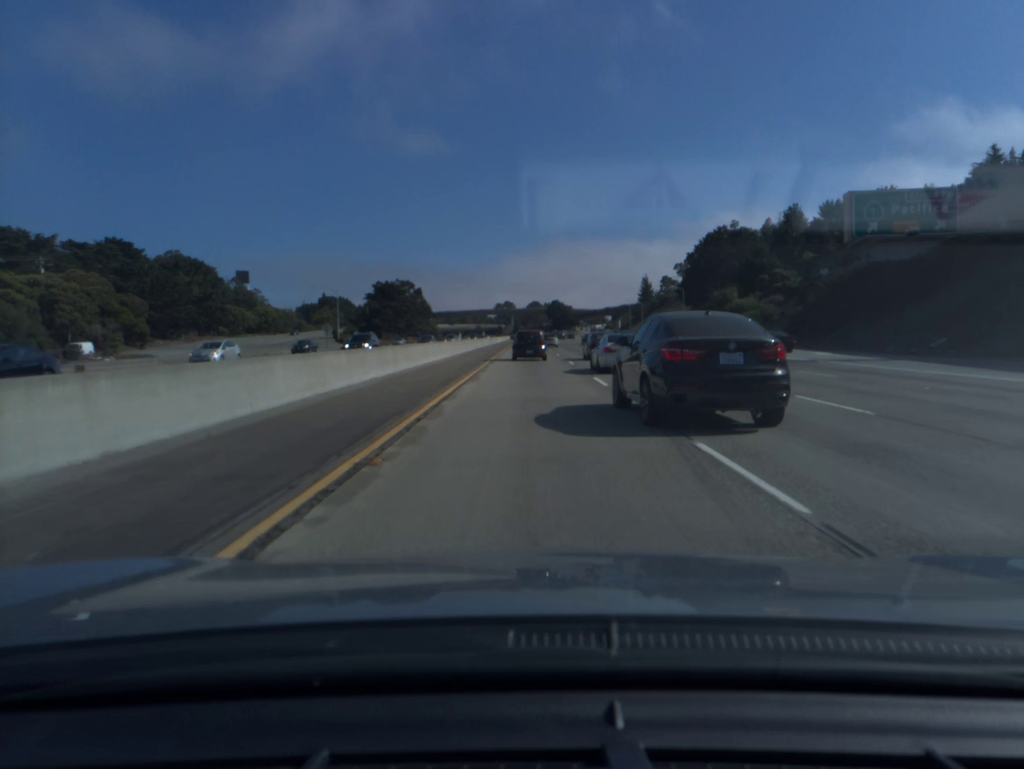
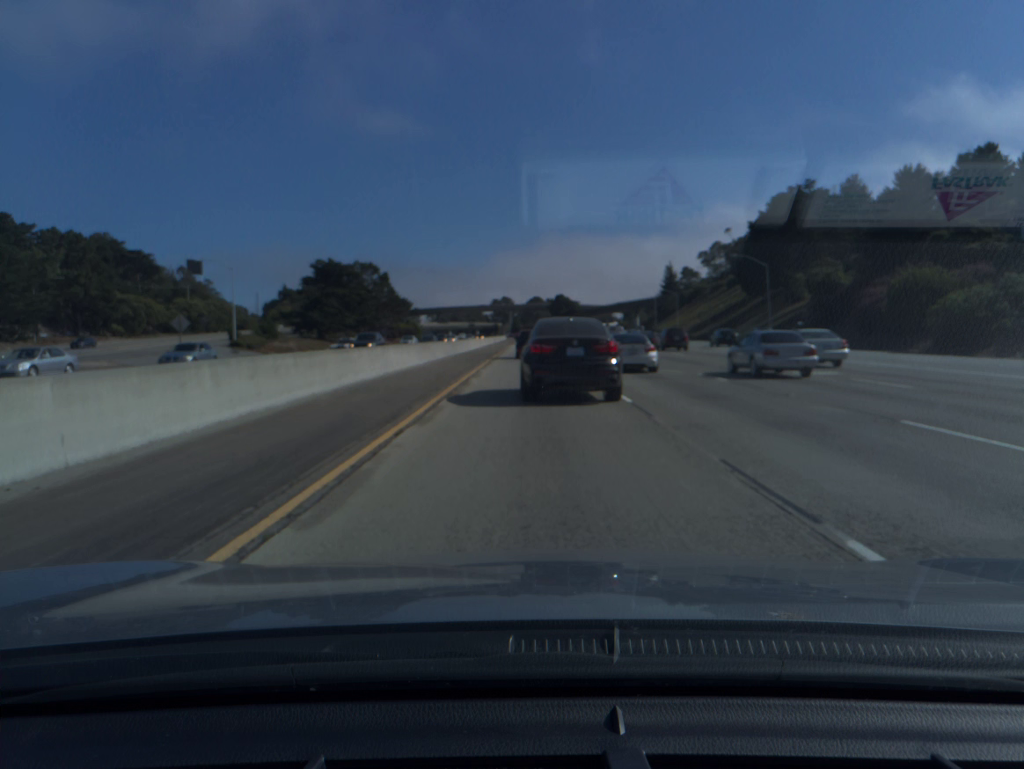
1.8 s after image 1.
(0.0, +48.5) m; 0°
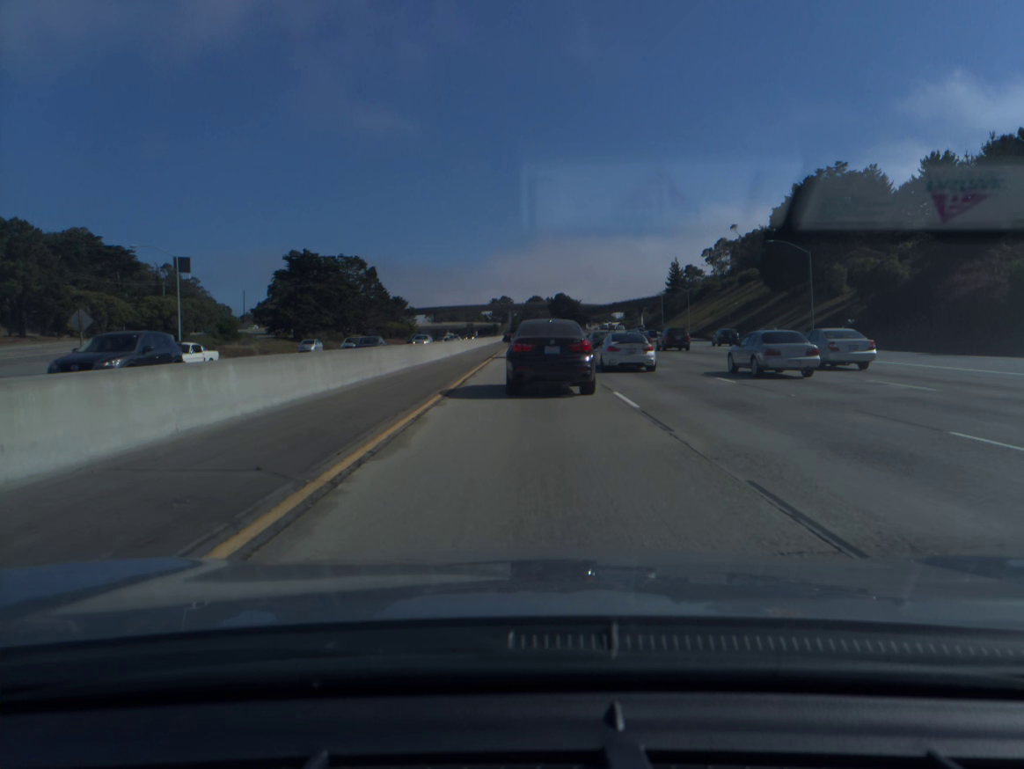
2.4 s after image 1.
(0.0, +16.1) m; 0°
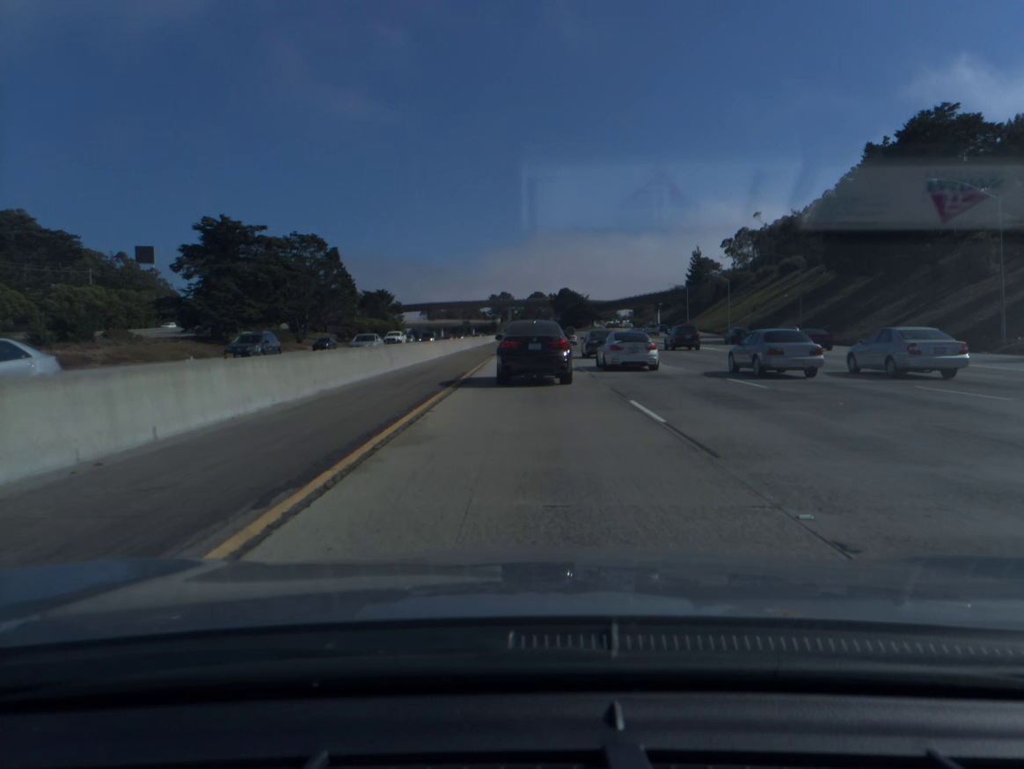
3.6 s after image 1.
(0.0, +31.9) m; 0°
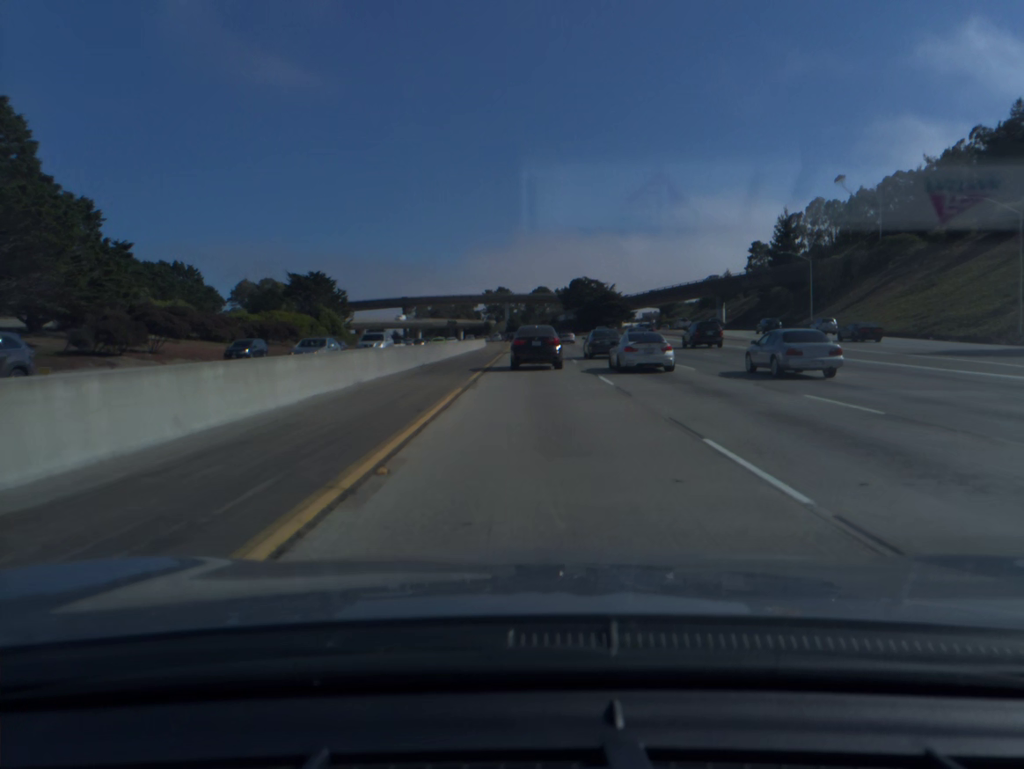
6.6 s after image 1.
(-0.1, +78.7) m; 0°
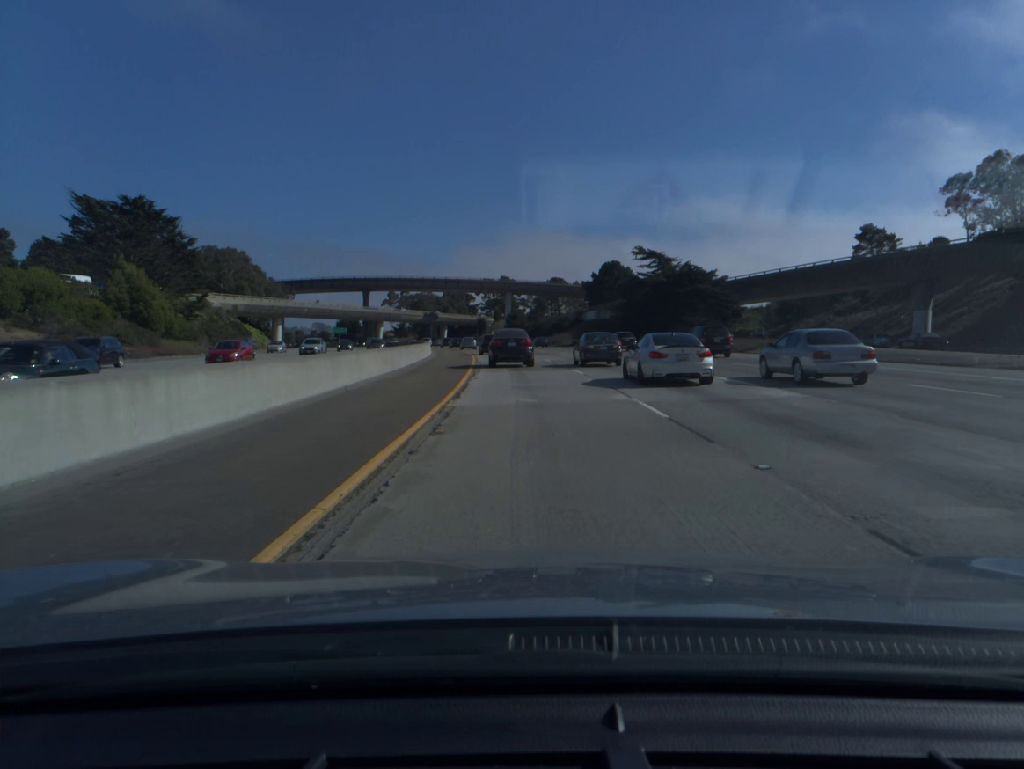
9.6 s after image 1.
(-0.1, +80.7) m; -1°
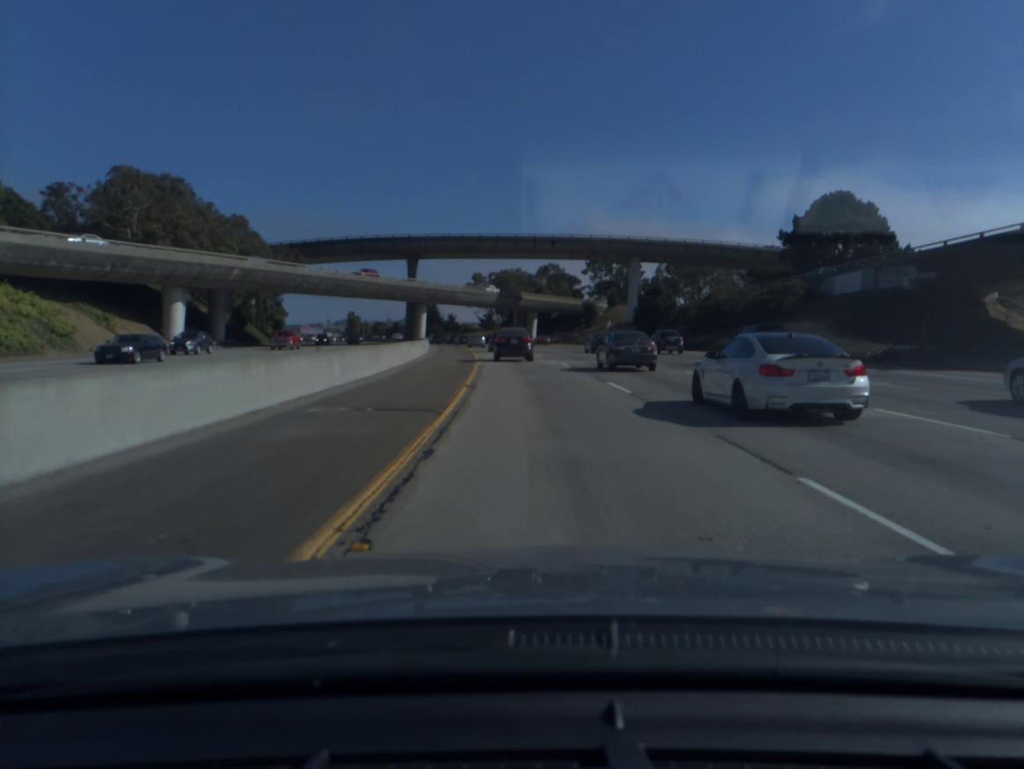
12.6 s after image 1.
(-4.6, +81.8) m; -7°
